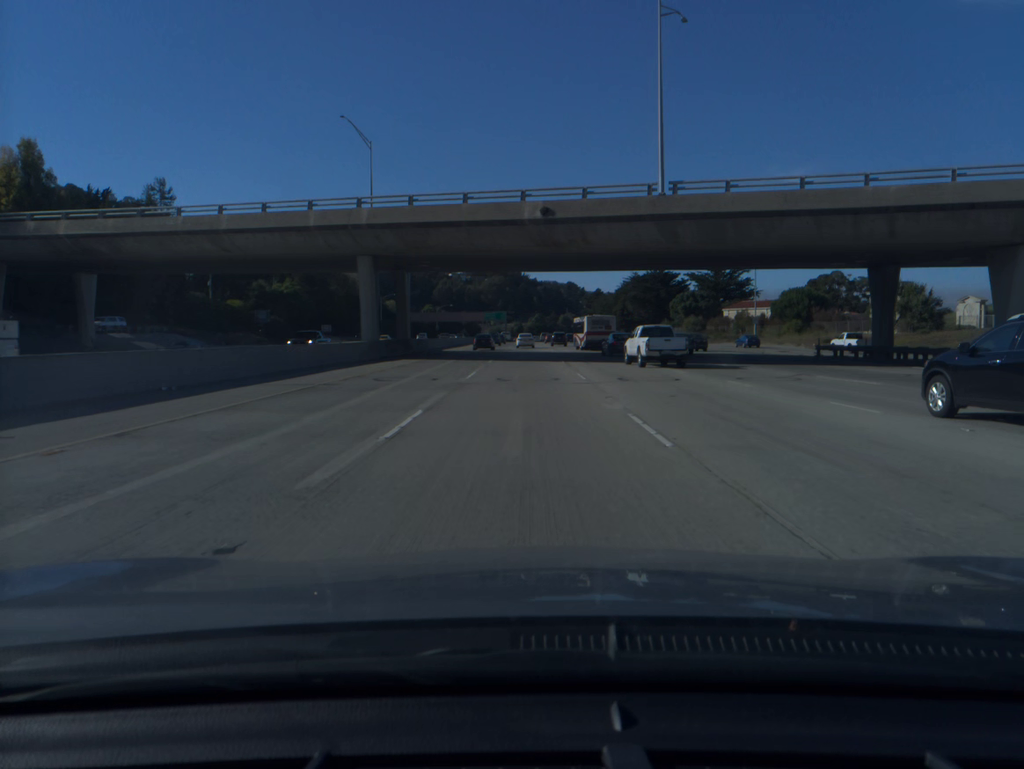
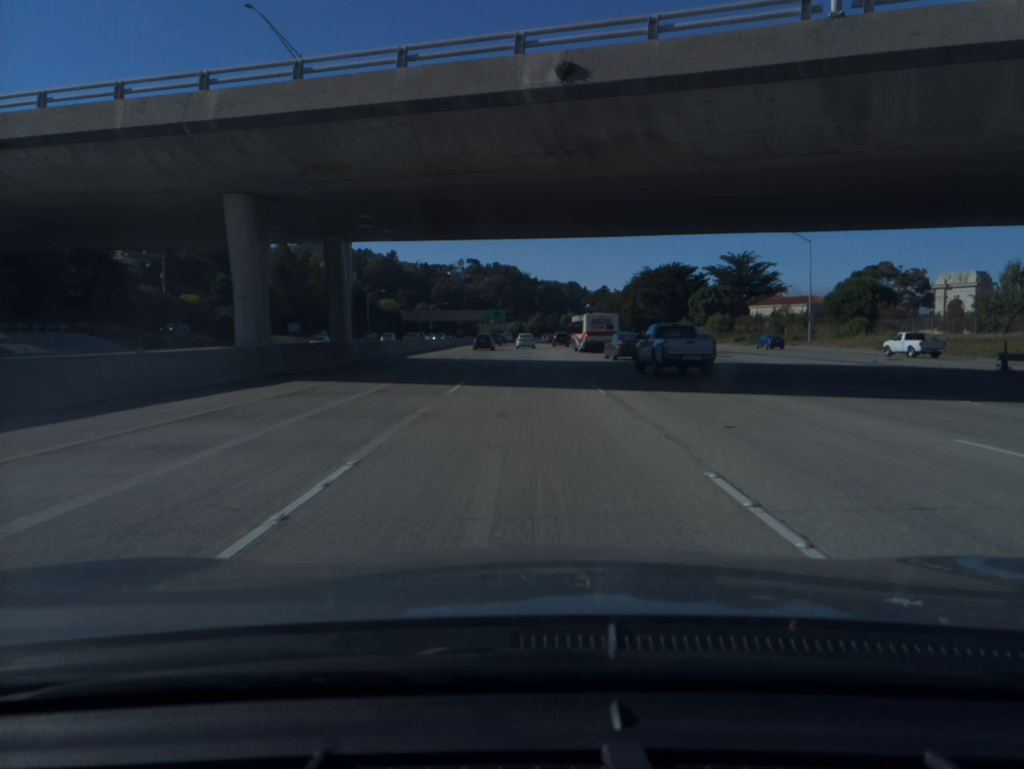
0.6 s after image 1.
(0.0, +20.0) m; 0°
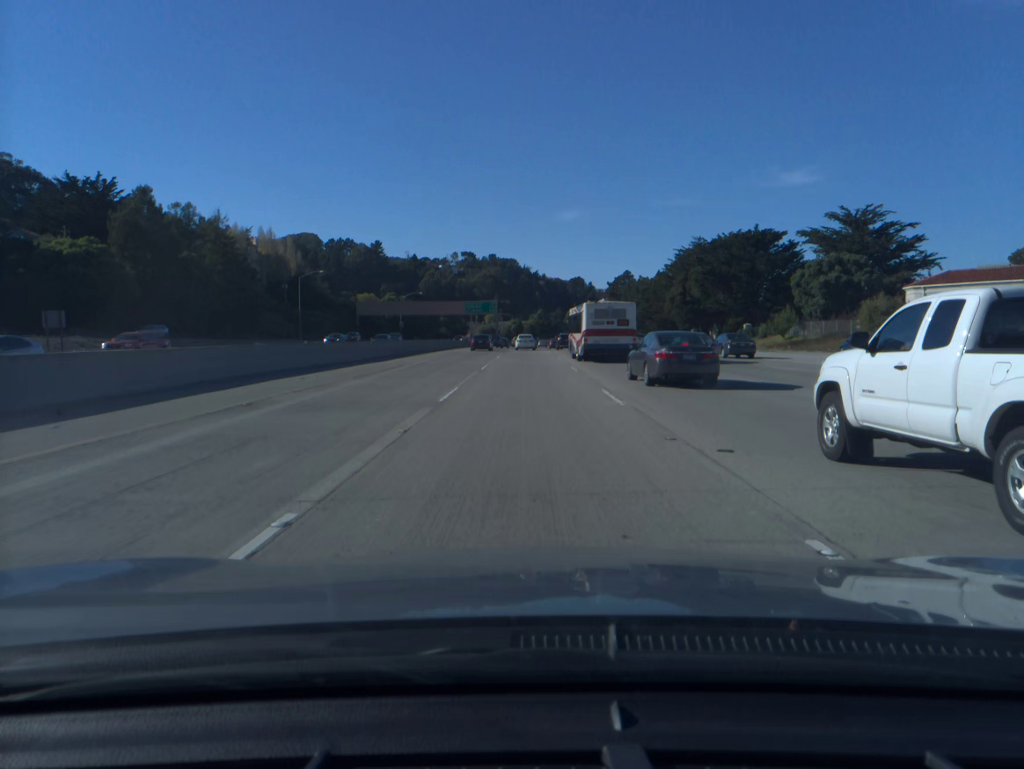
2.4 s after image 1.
(+0.1, +59.9) m; 0°
